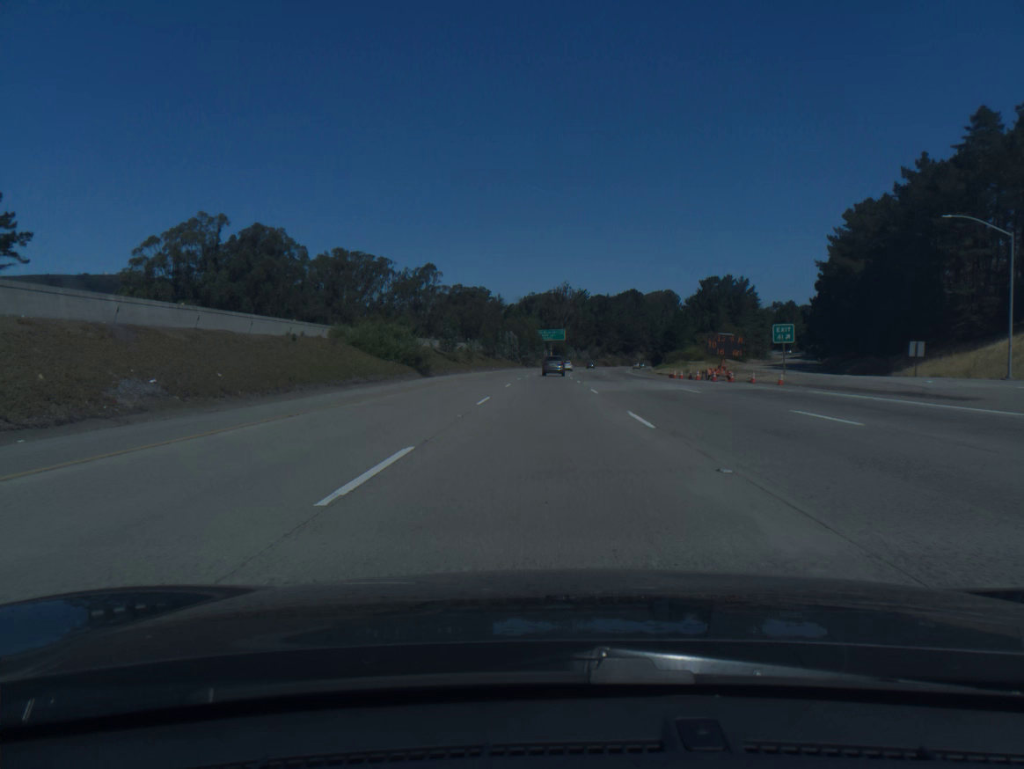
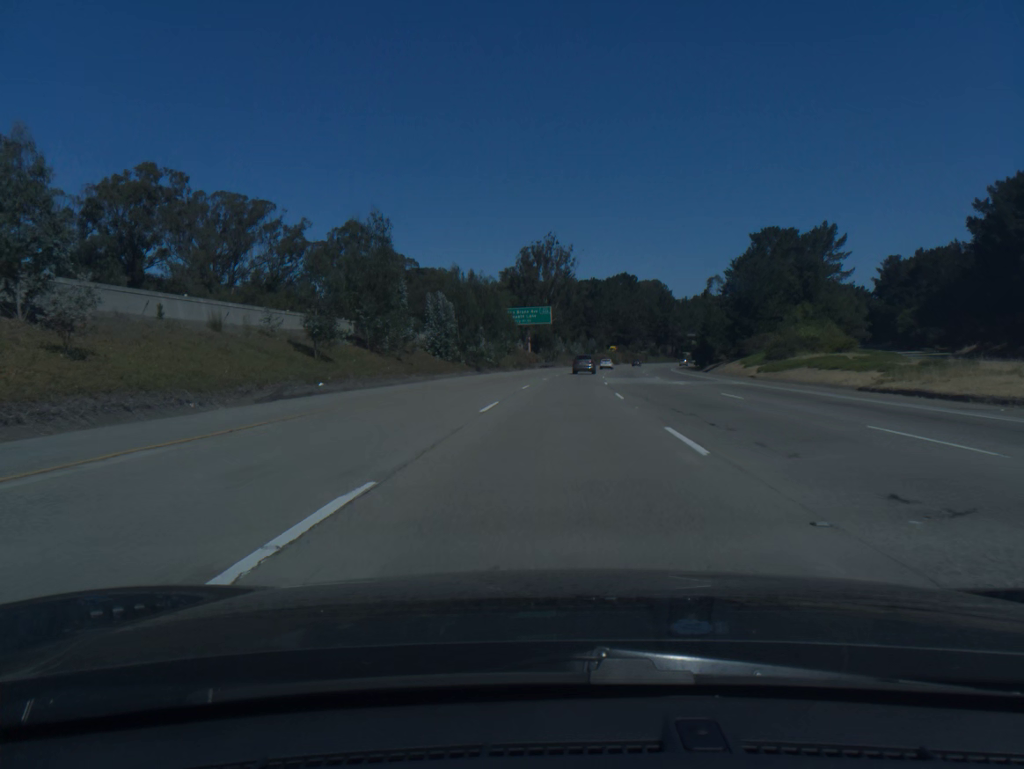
(+0.4, +76.5) m; +2°
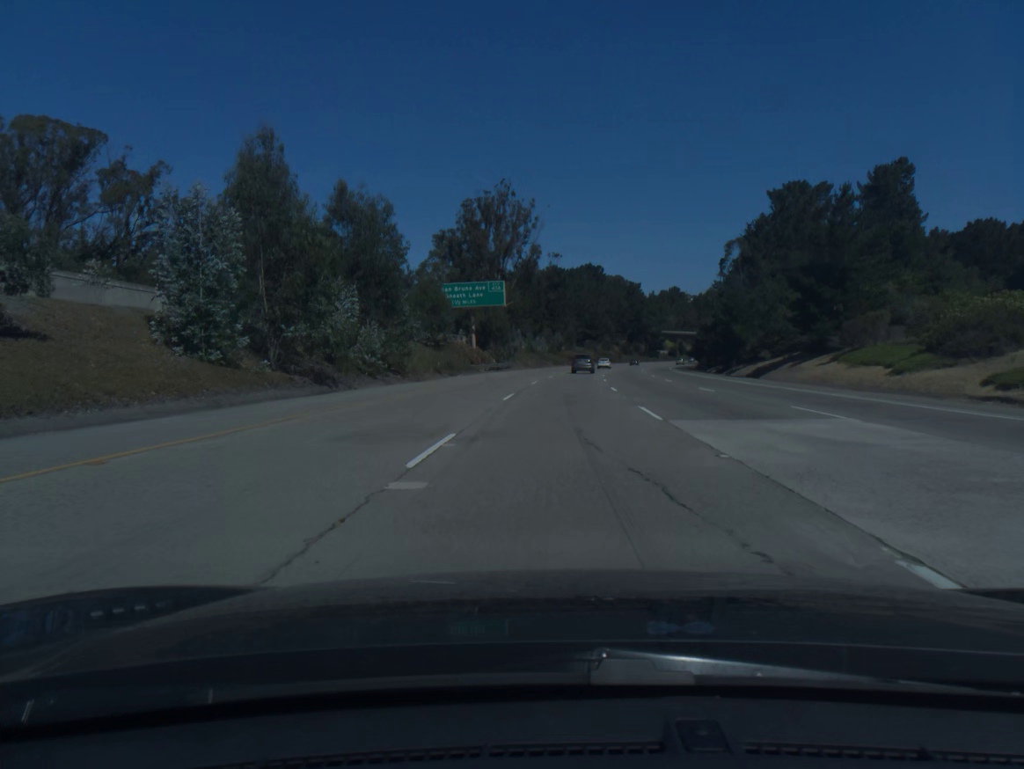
(+0.9, +38.5) m; +3°
